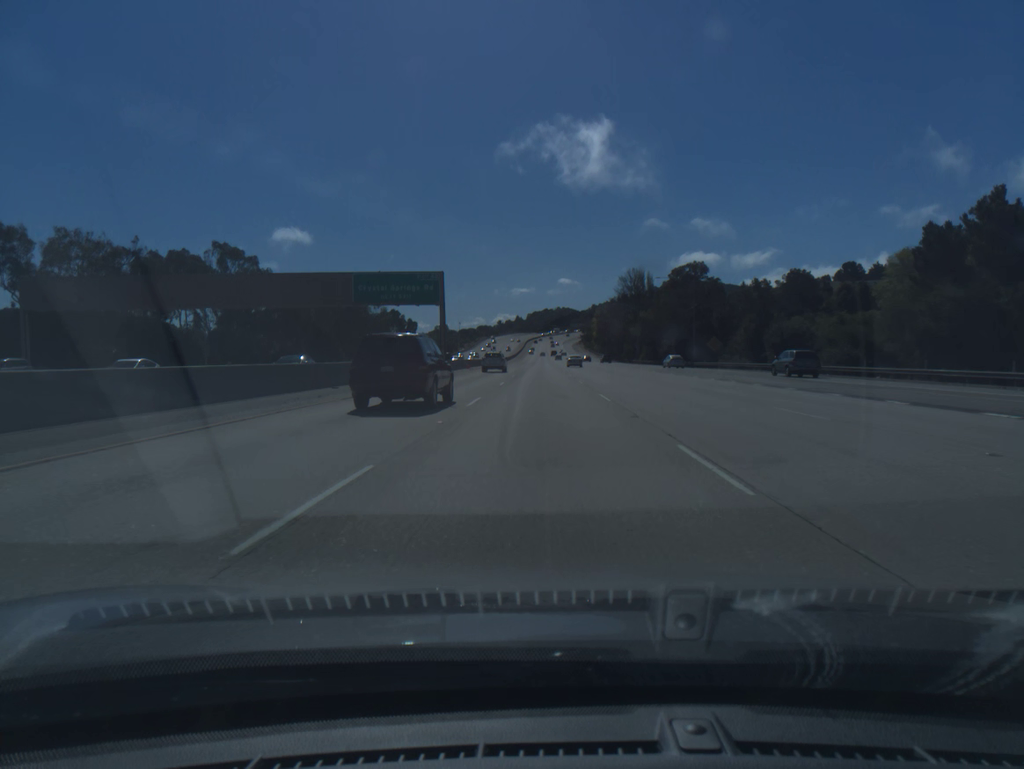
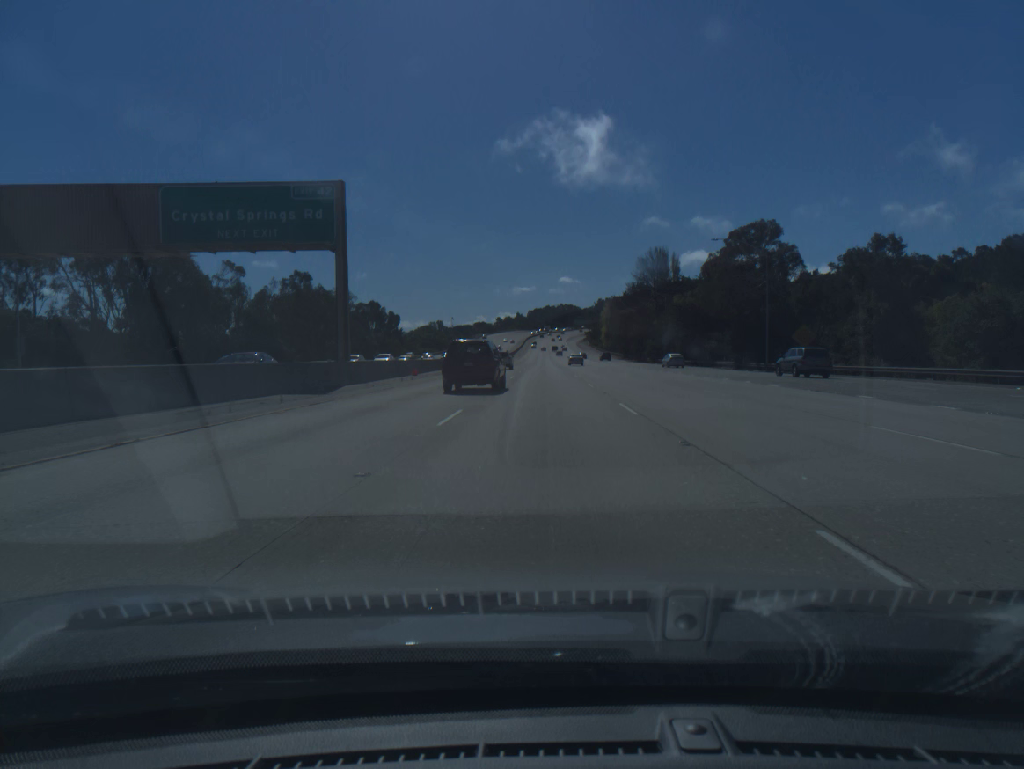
(-0.1, +34.1) m; 0°
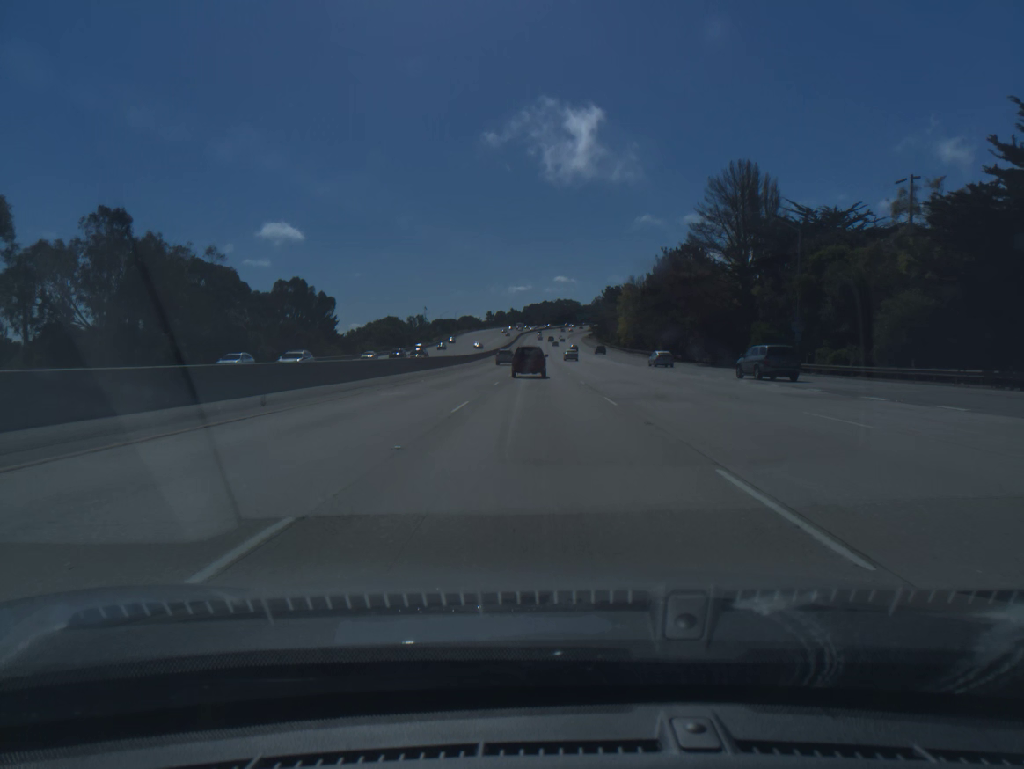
(+0.1, +68.1) m; 0°
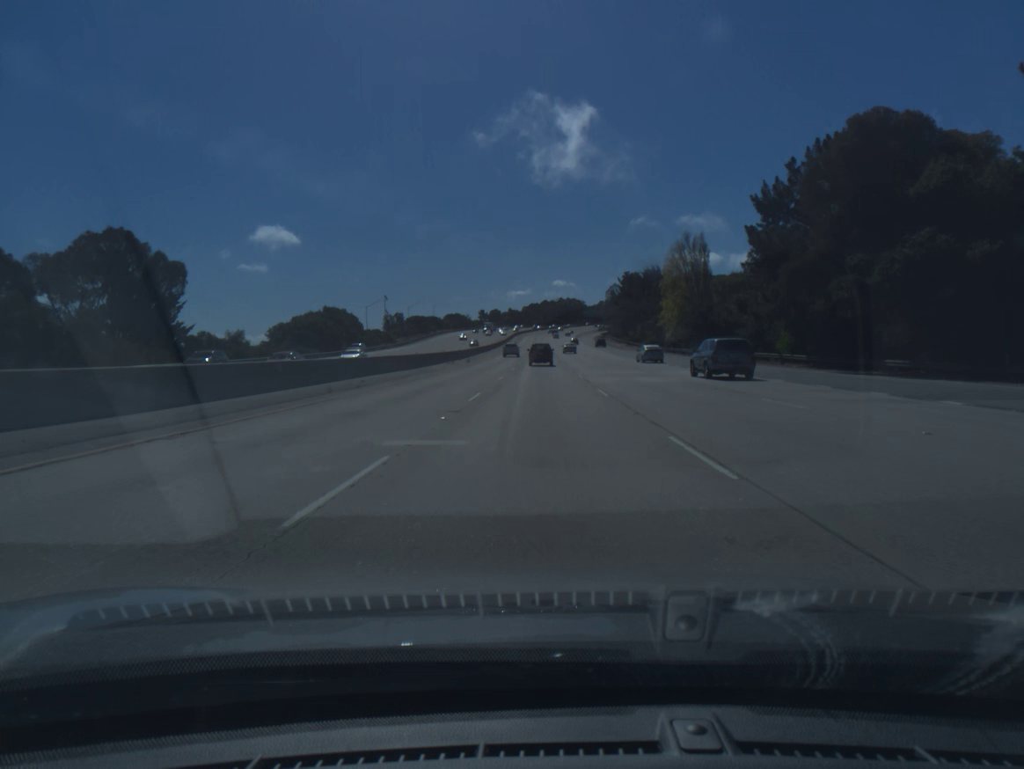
(-0.1, +68.0) m; 0°
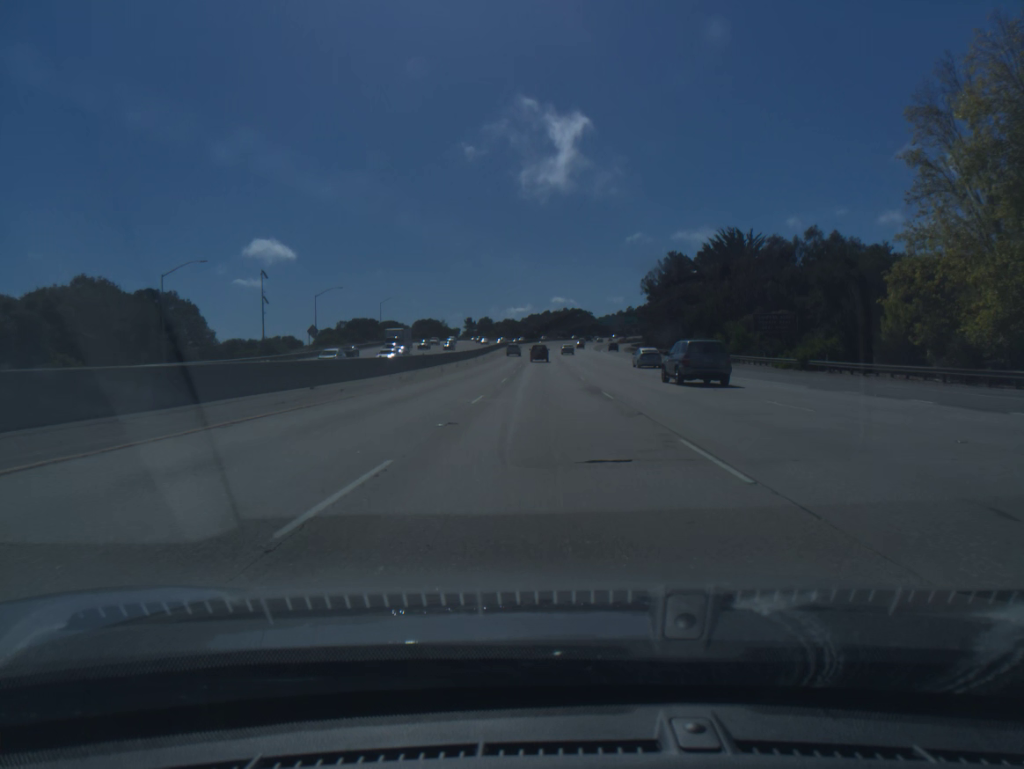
(-0.2, +85.7) m; 0°
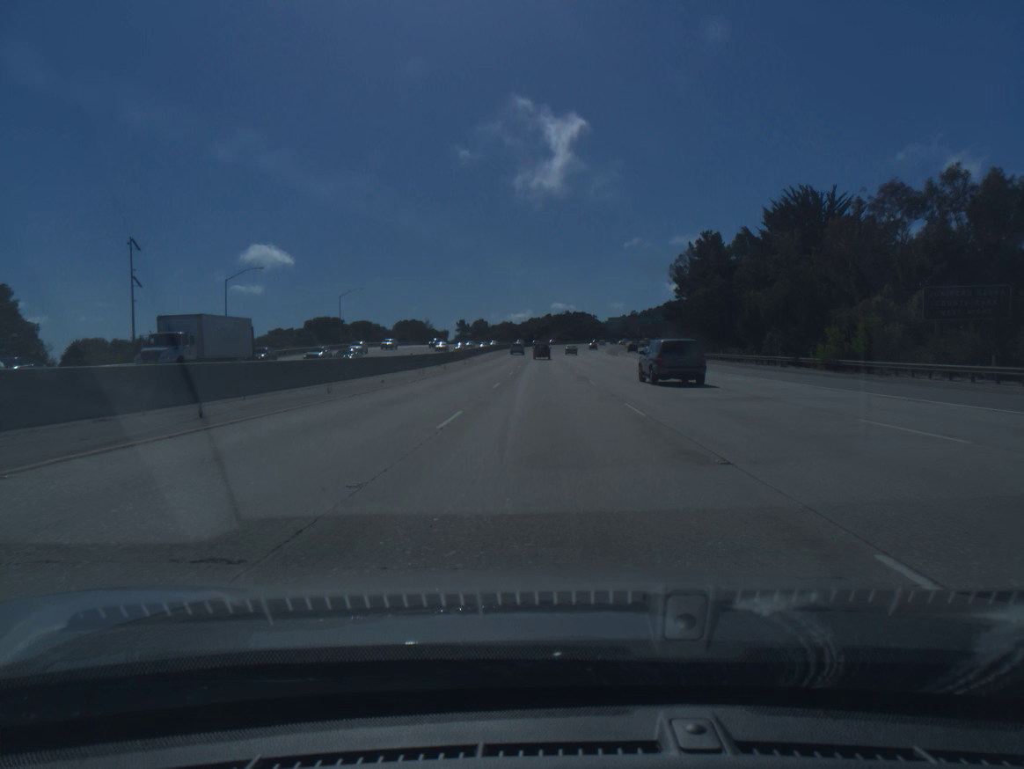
(0.0, +34.8) m; 0°
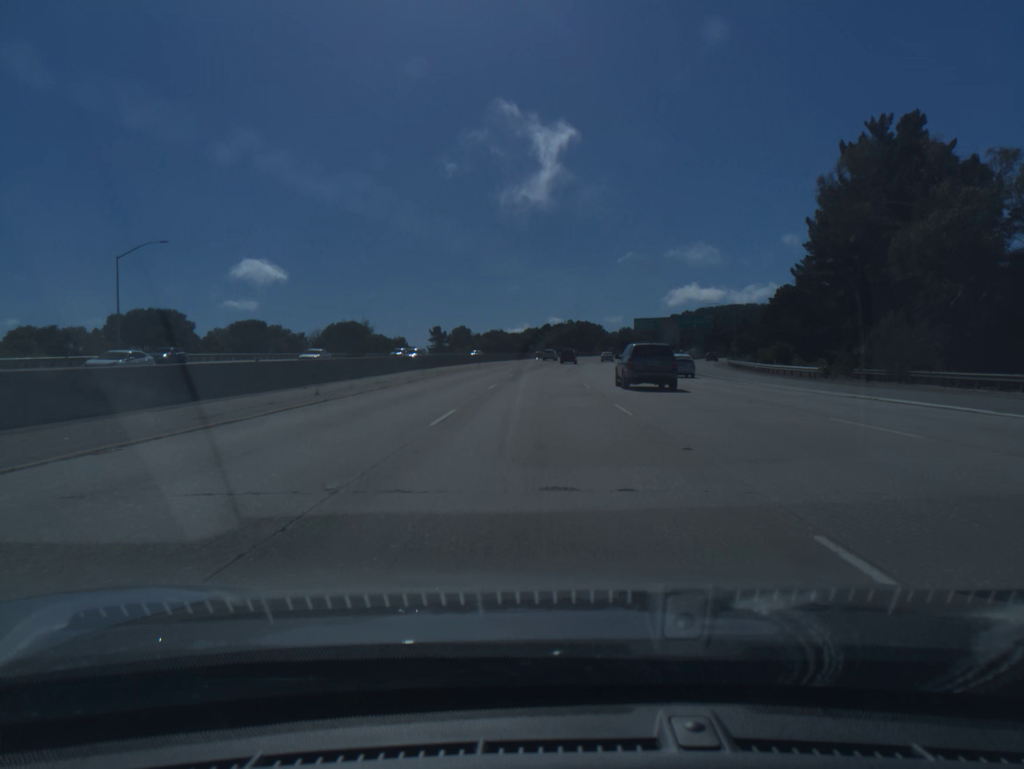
(+0.3, +70.7) m; 0°
